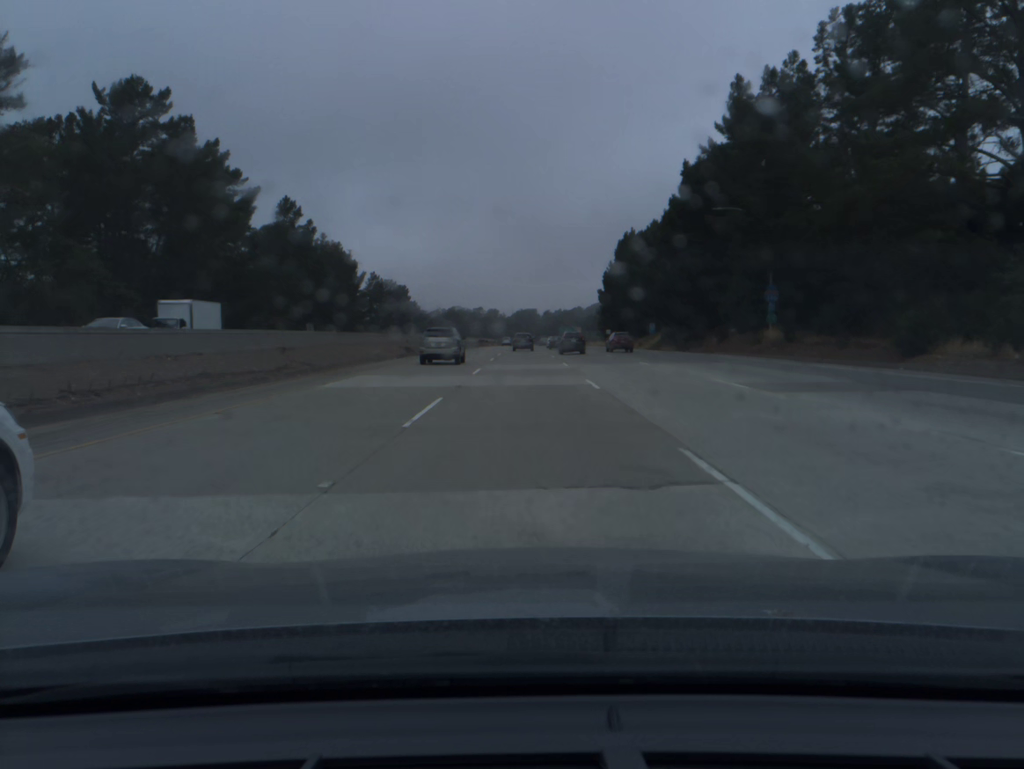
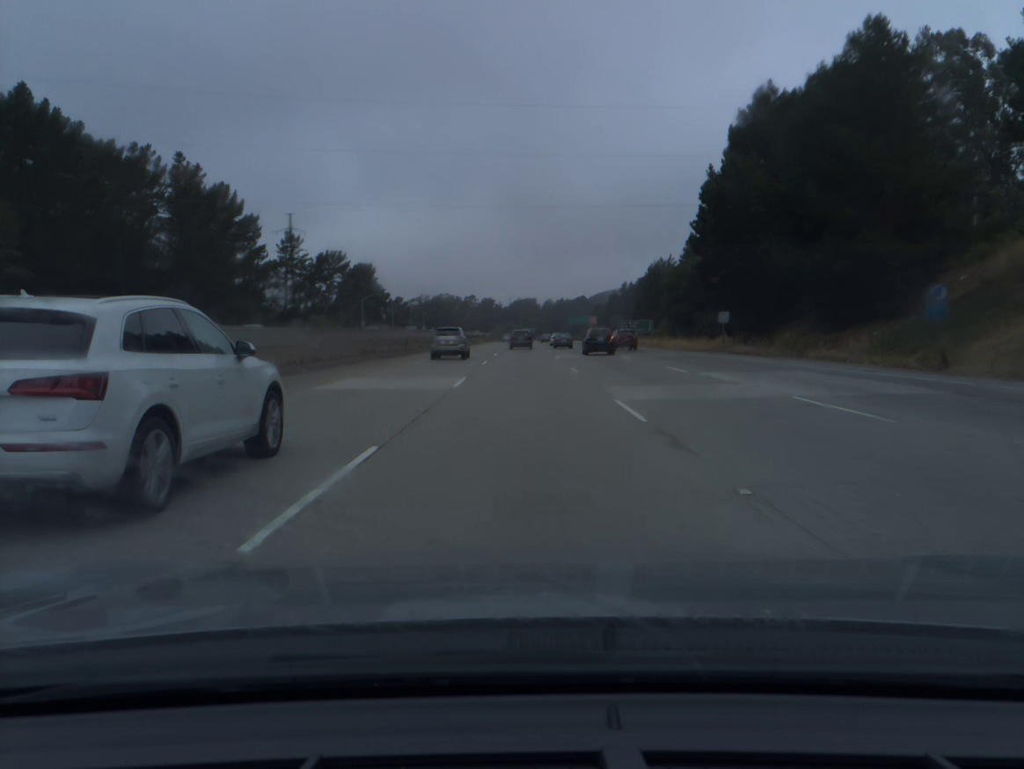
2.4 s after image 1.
(+0.1, +80.5) m; 0°
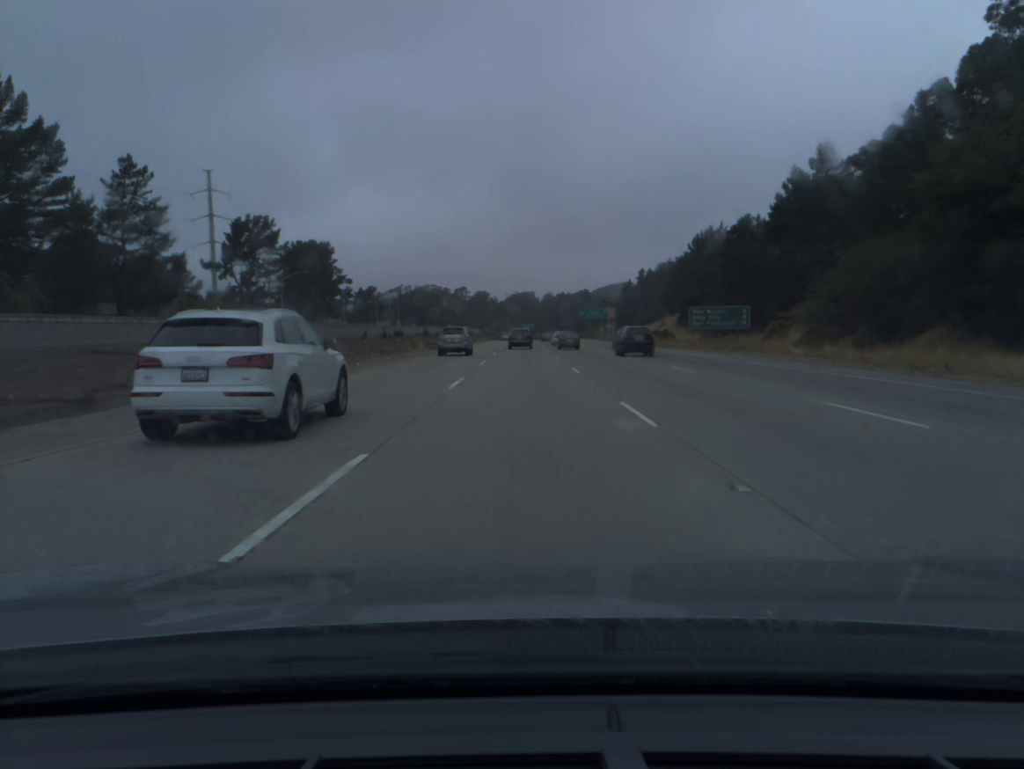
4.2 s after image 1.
(0.0, +59.4) m; 0°
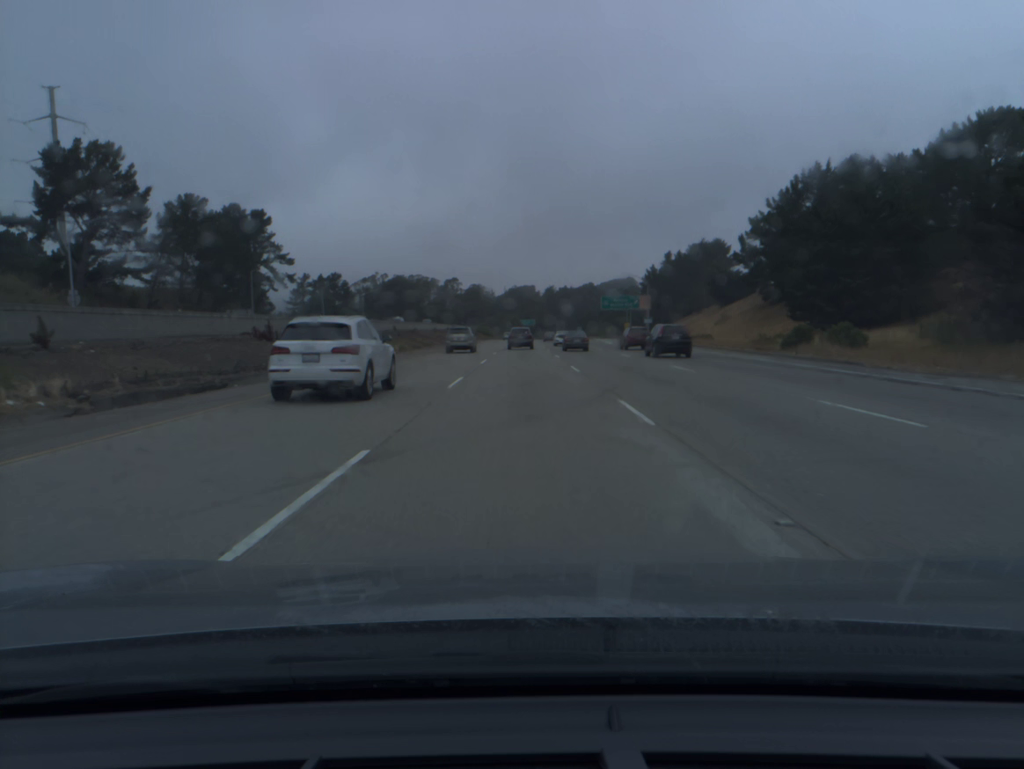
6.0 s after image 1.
(0.0, +58.5) m; 0°
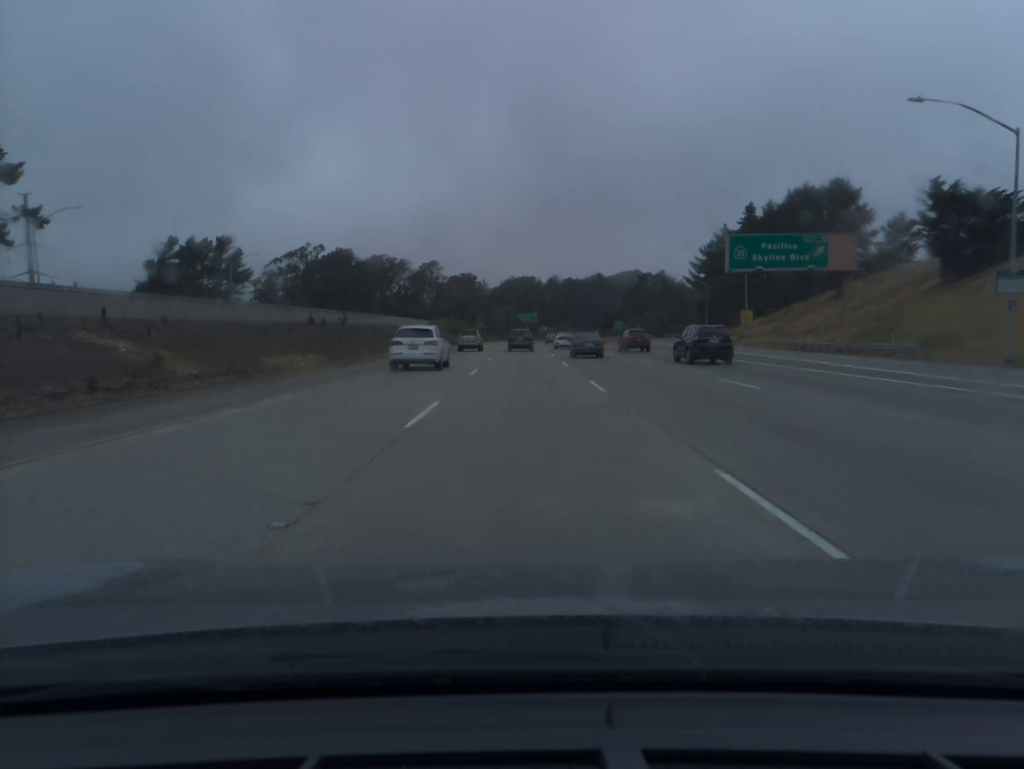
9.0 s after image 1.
(0.0, +95.5) m; 0°
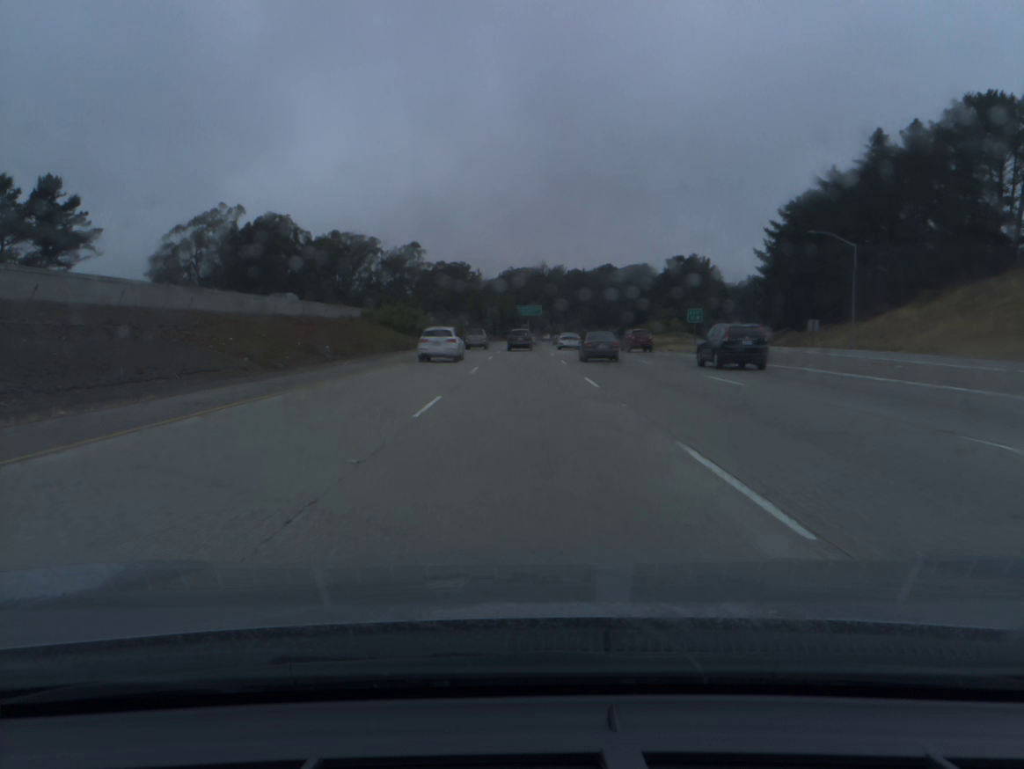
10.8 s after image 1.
(0.0, +57.0) m; 0°
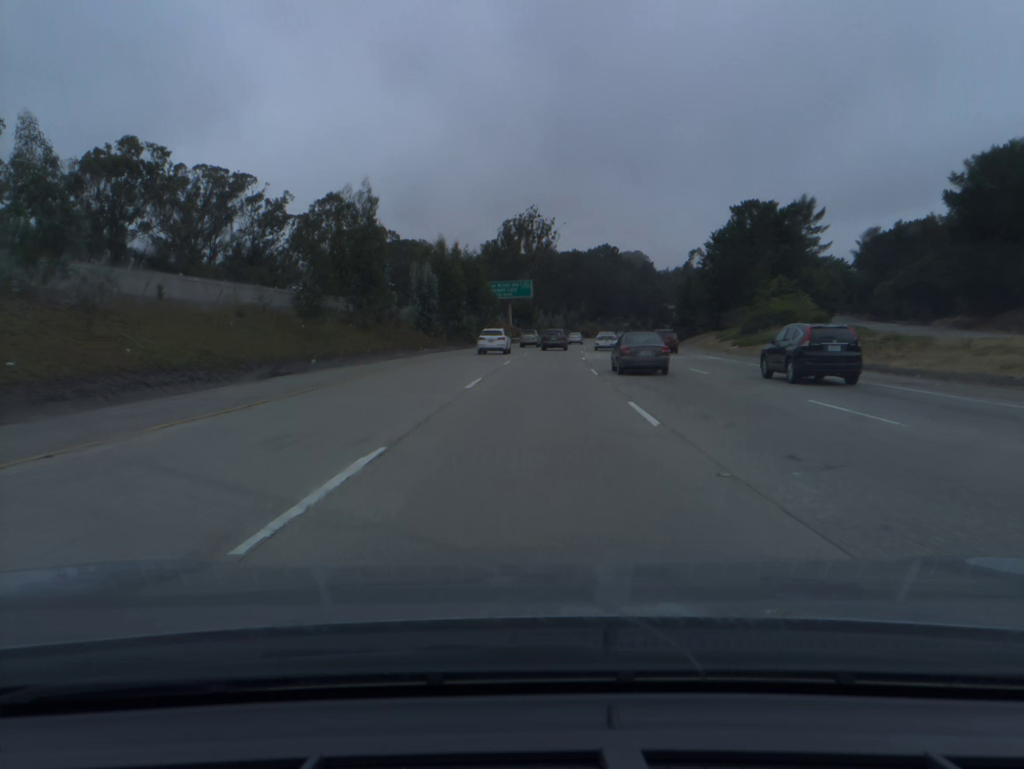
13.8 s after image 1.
(+0.6, +95.4) m; +1°
